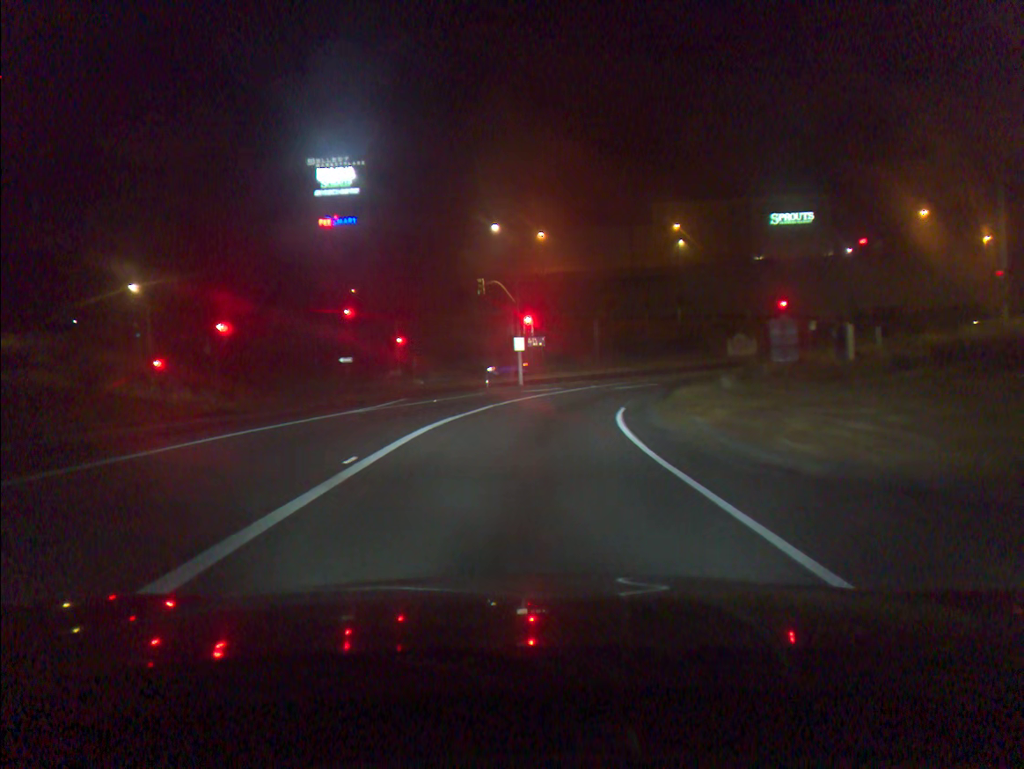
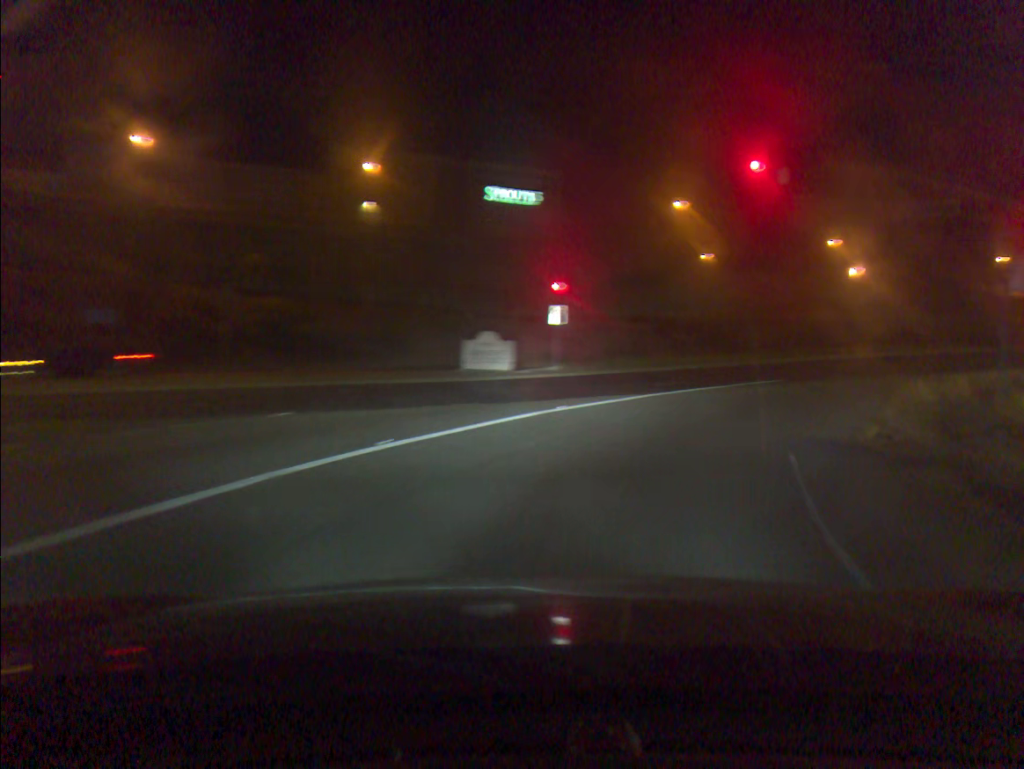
(+4.9, +33.1) m; +26°
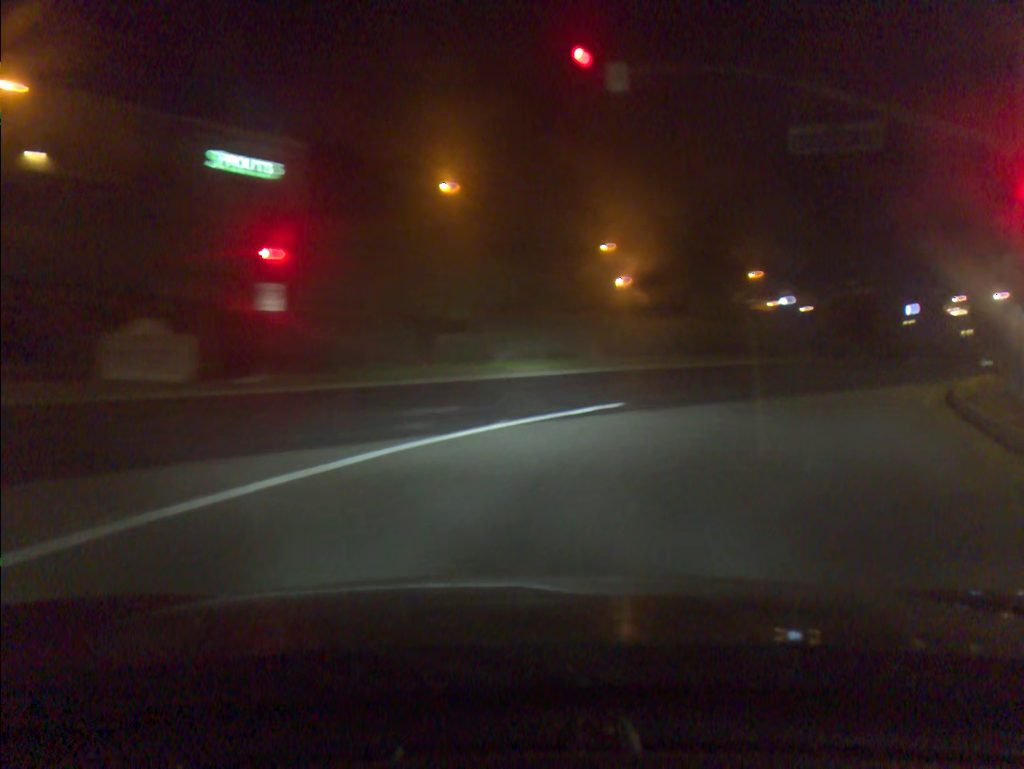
(+1.8, +12.4) m; +17°
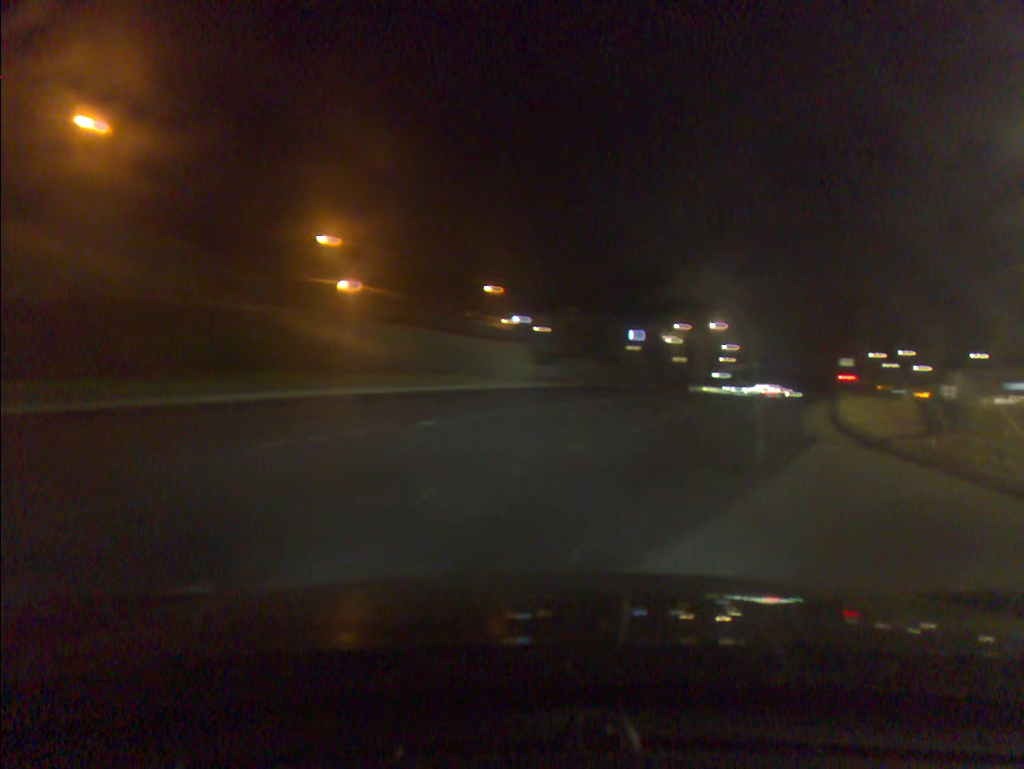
(+2.1, +12.8) m; +20°
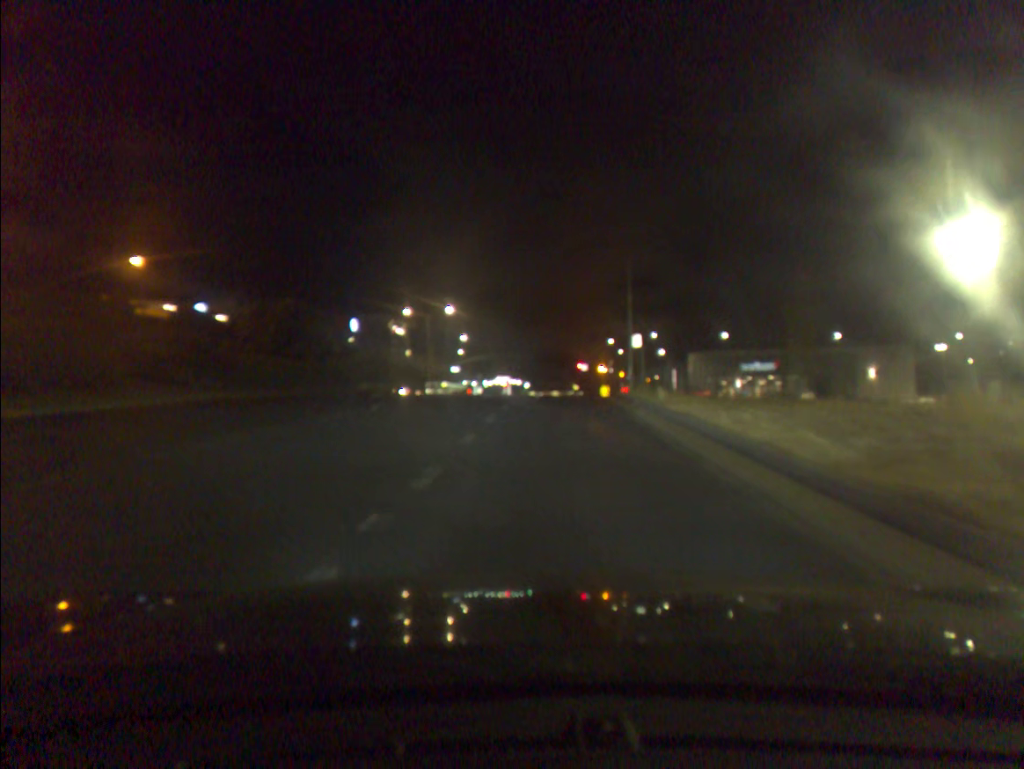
(+4.4, +20.0) m; +17°
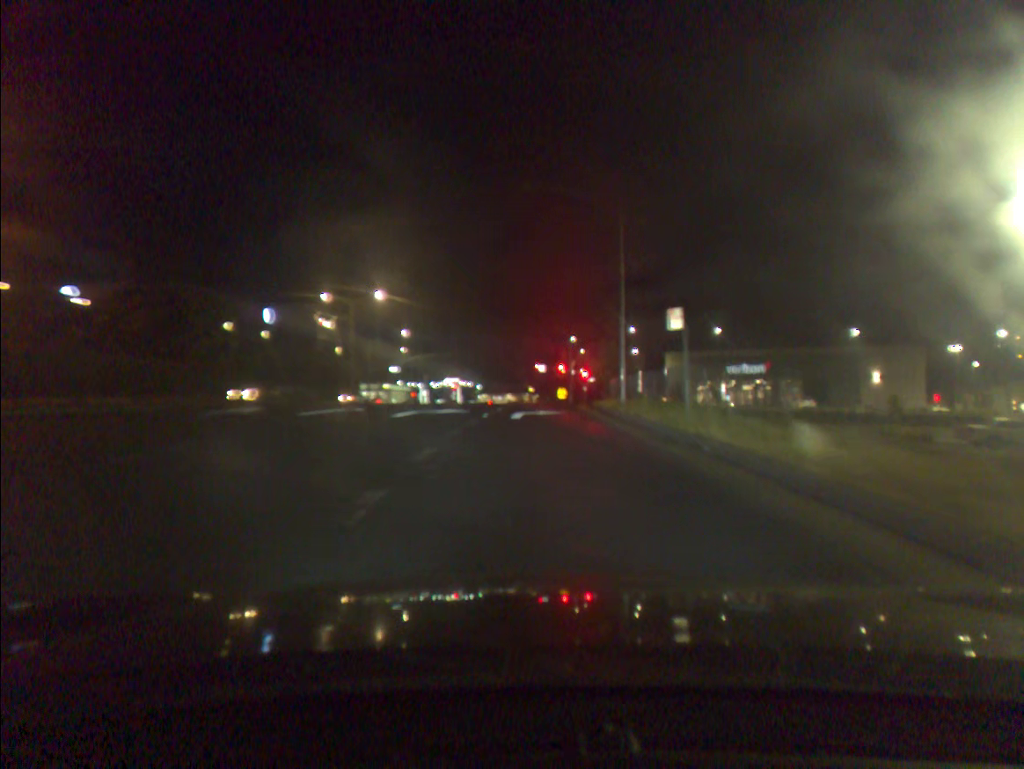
(+0.4, +15.3) m; +3°
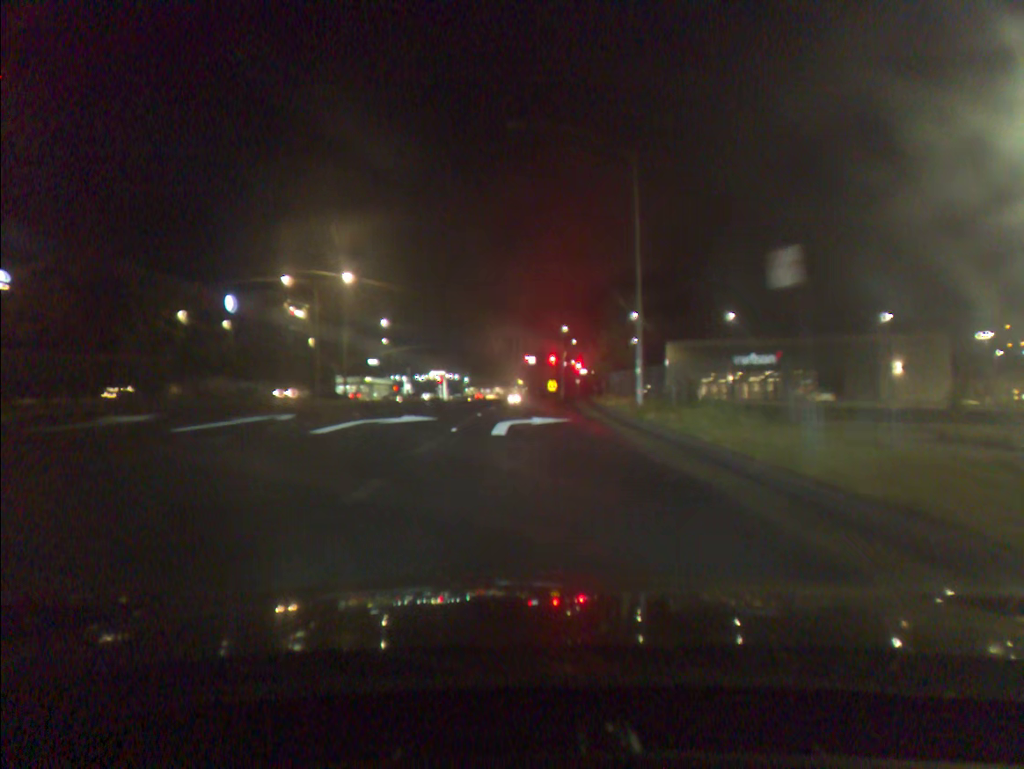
(+0.1, +7.8) m; +1°
